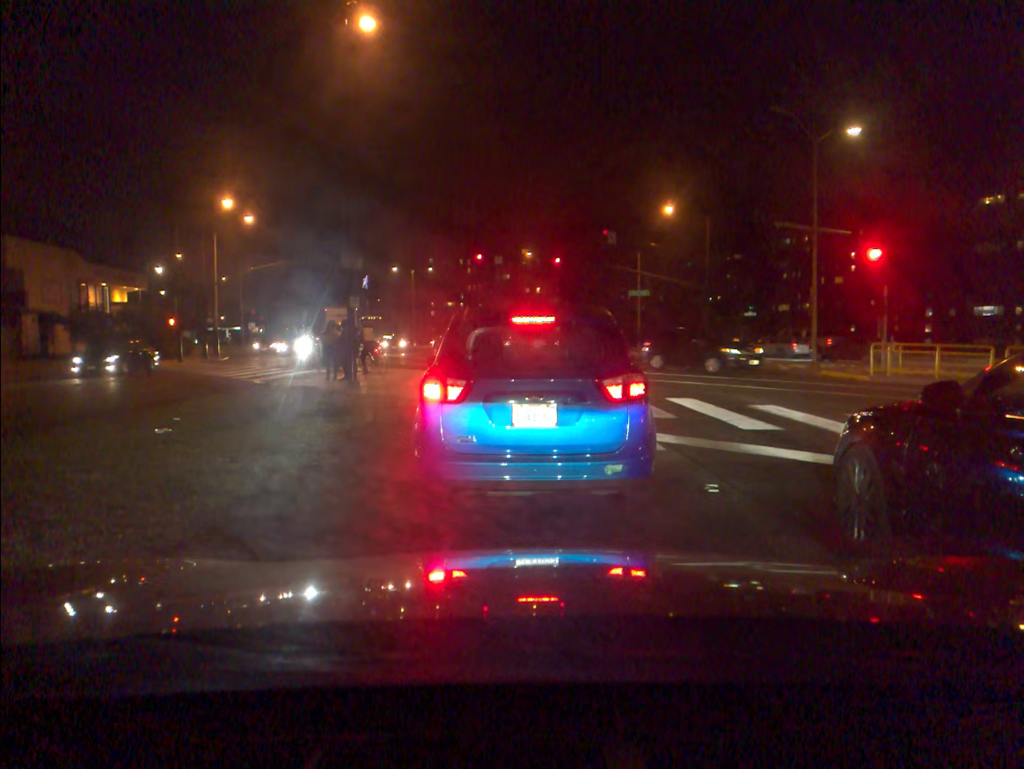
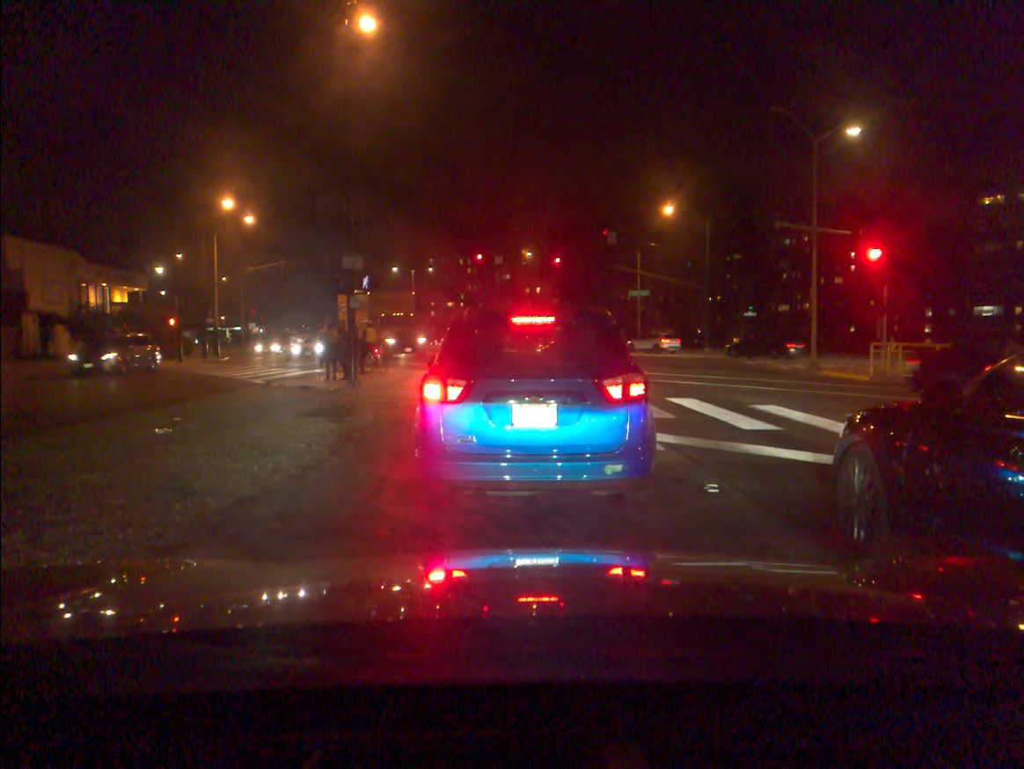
(0.0, 0.0) m; 0°
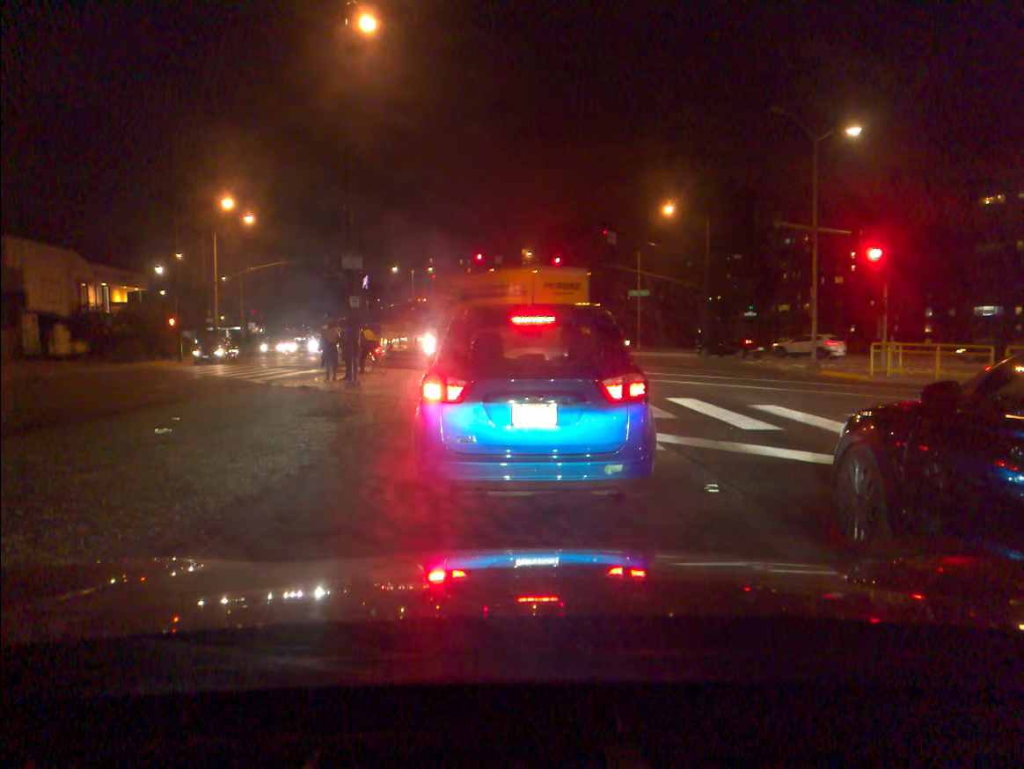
(0.0, 0.0) m; 0°
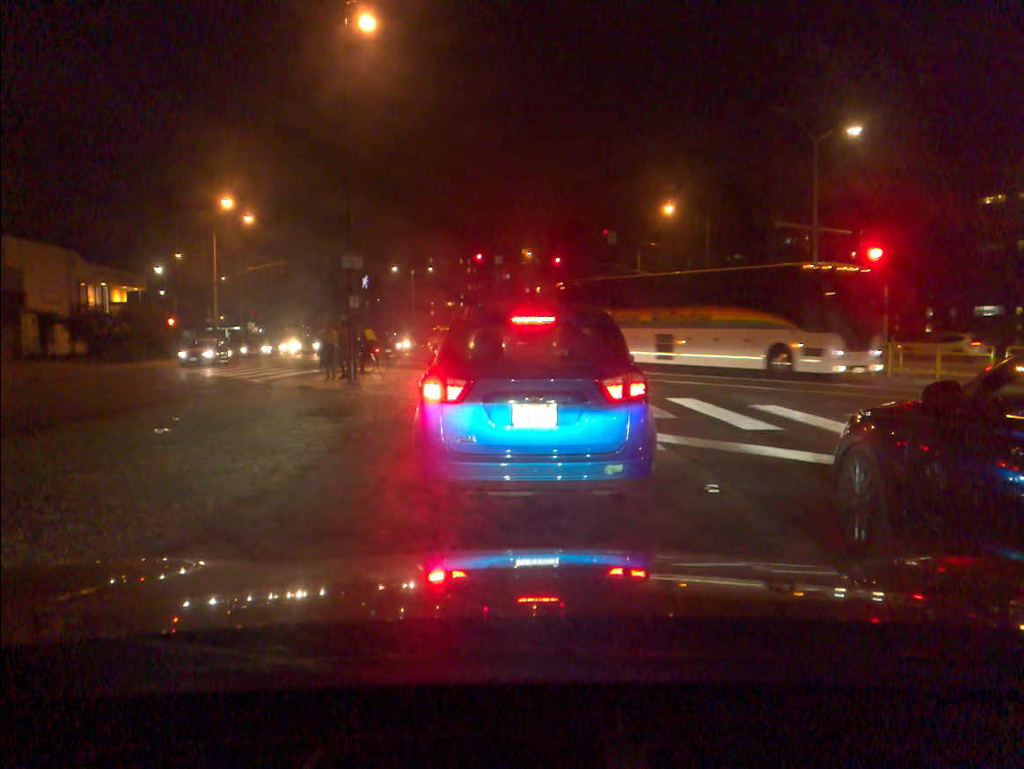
(0.0, 0.0) m; 0°
